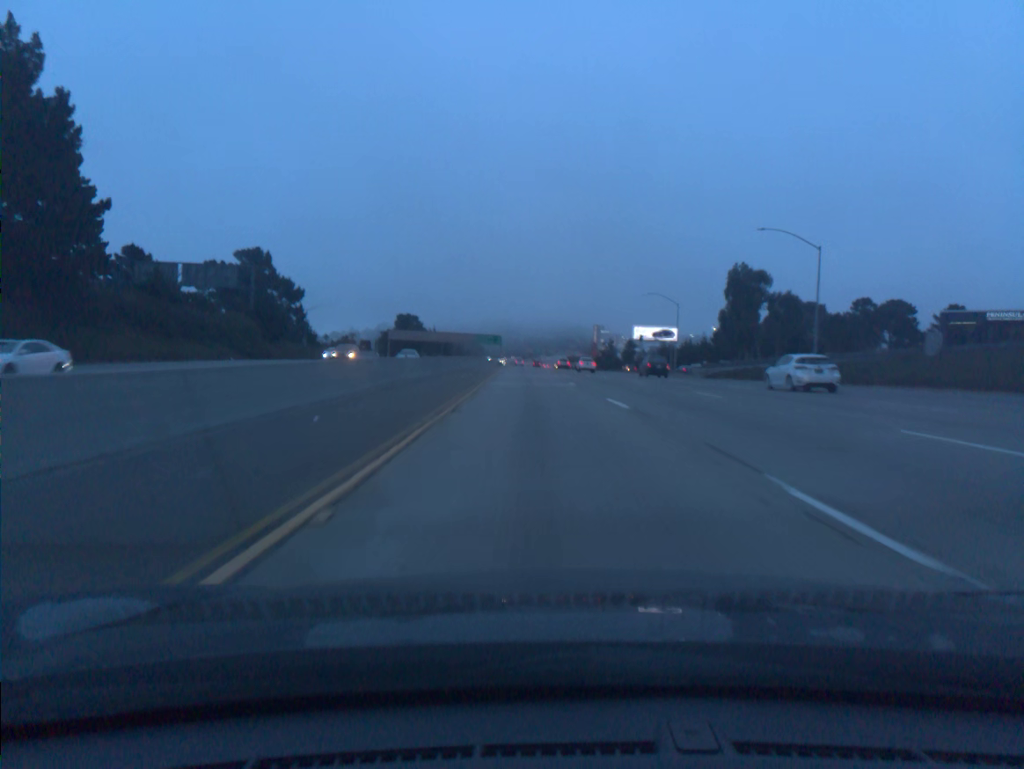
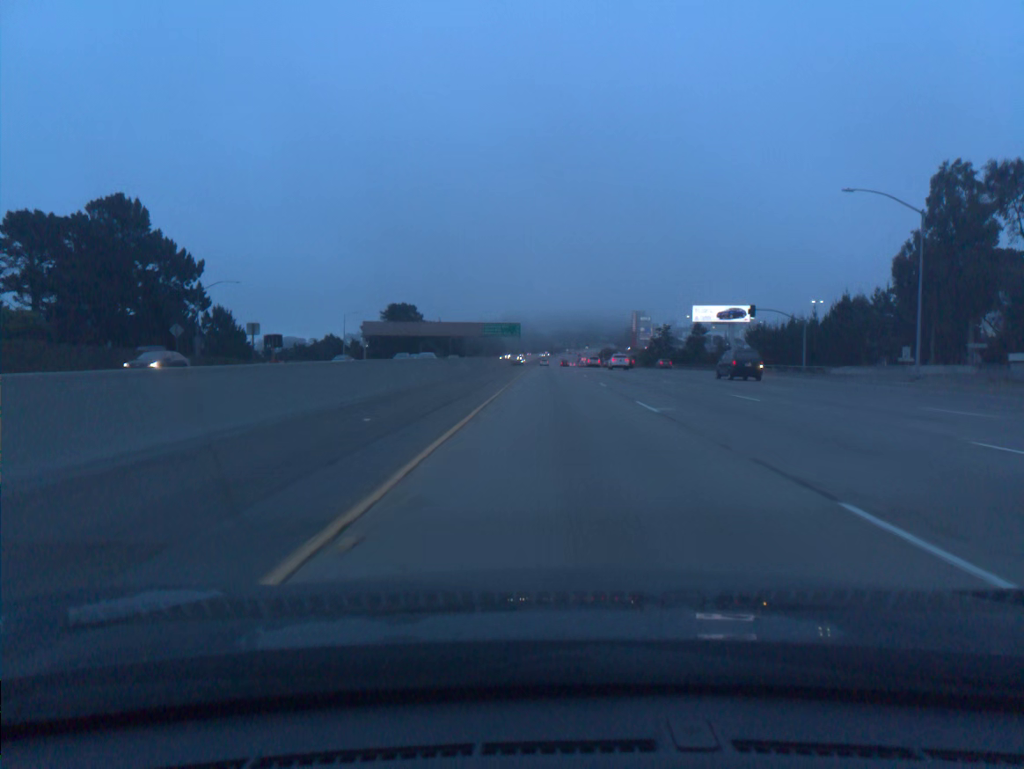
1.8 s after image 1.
(-1.6, +59.3) m; -2°
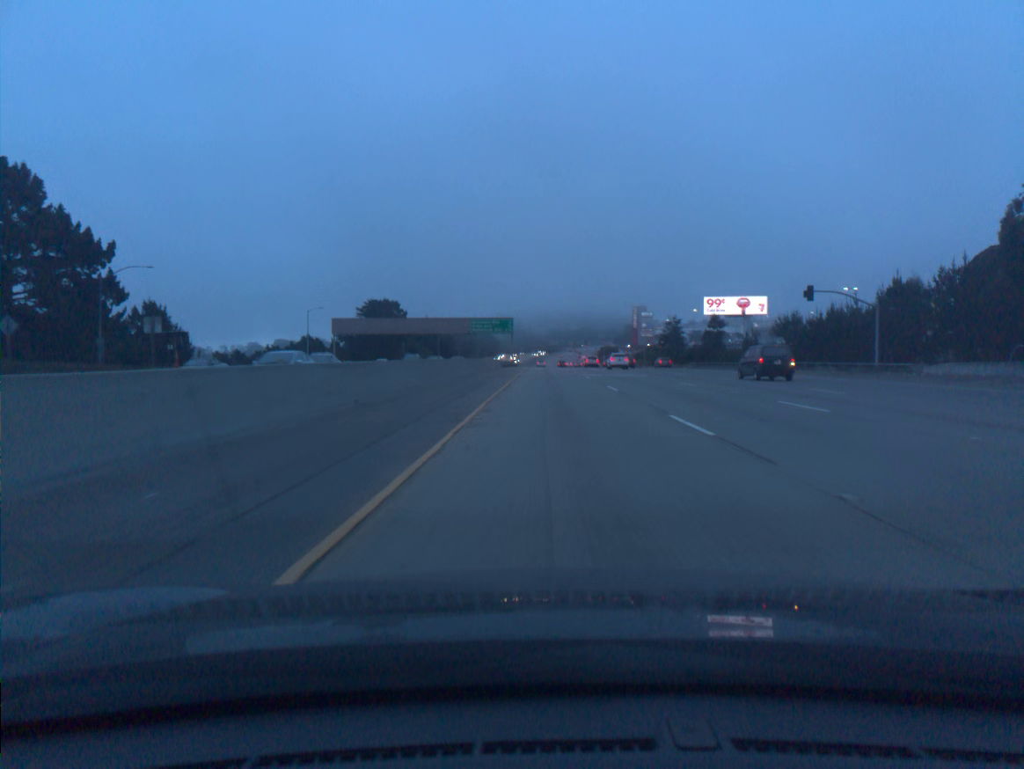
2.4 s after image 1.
(0.0, +19.8) m; 0°
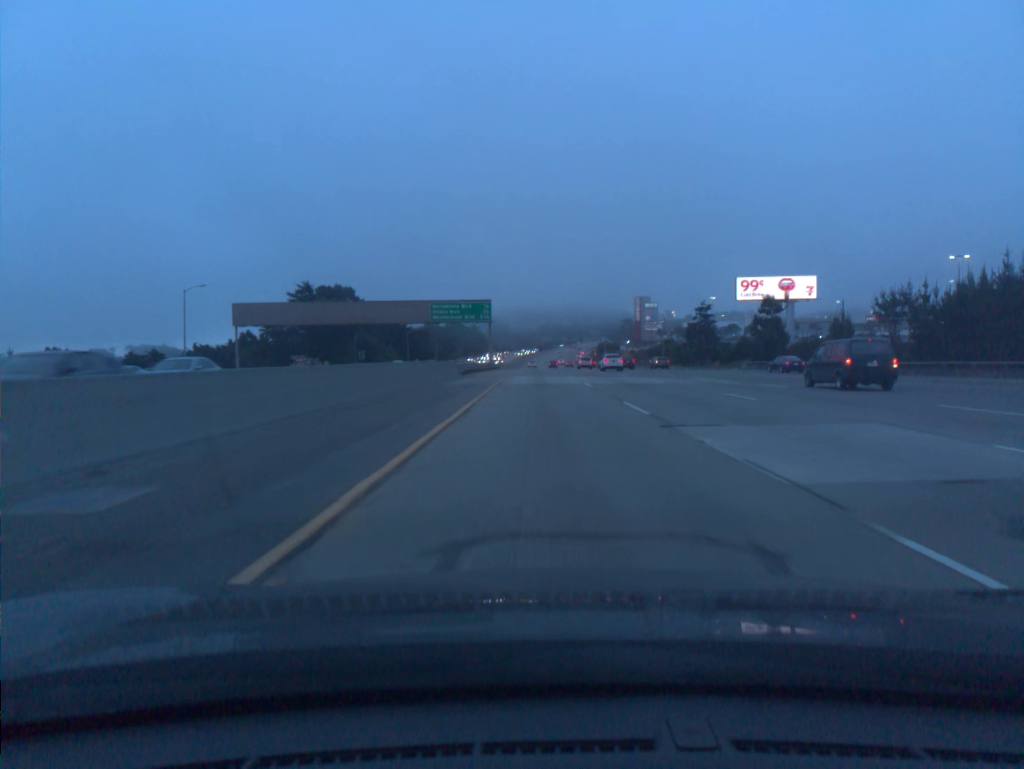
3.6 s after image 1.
(+0.3, +39.7) m; +1°
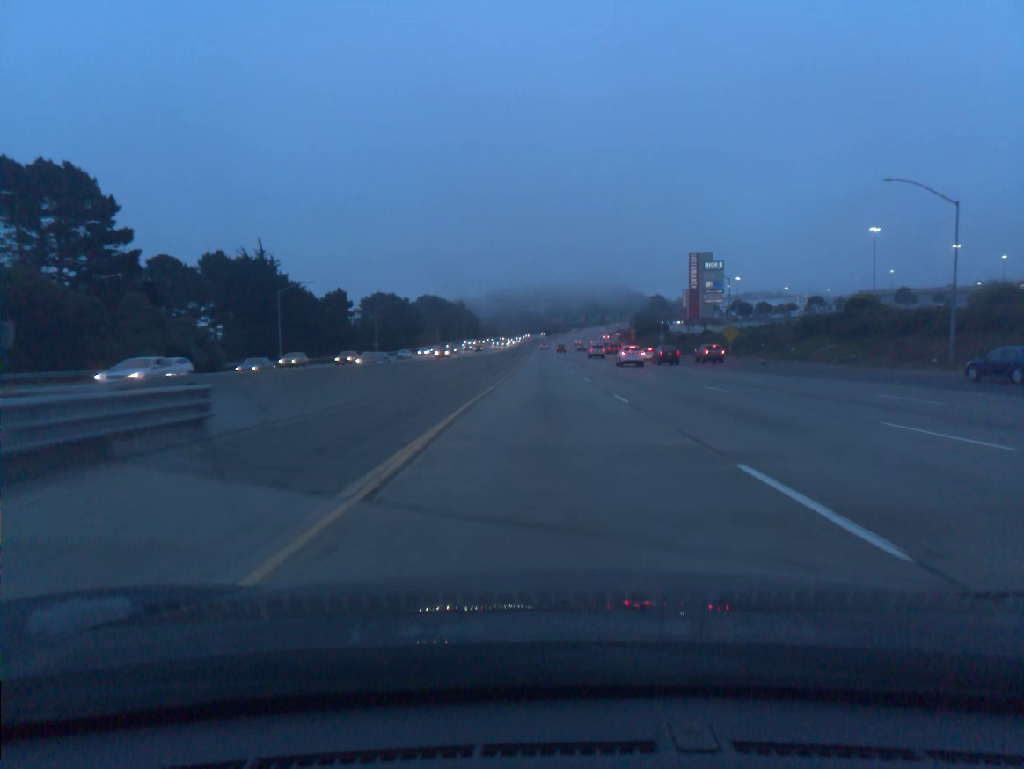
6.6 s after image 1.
(-0.7, +99.1) m; -1°
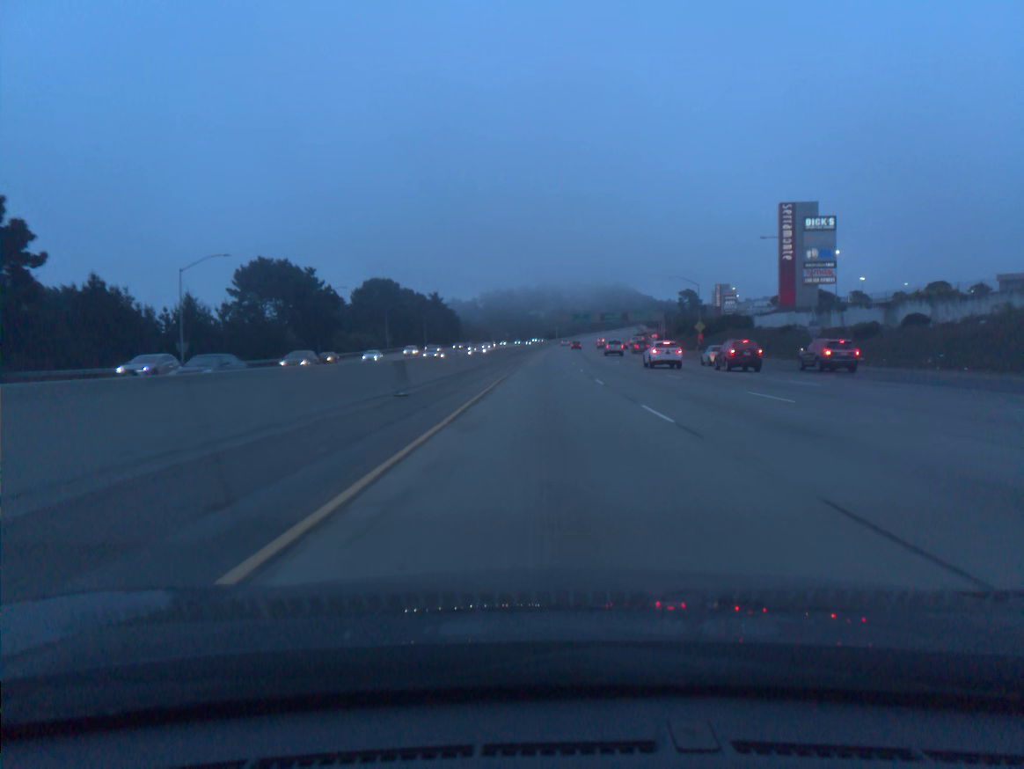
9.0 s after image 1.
(0.0, +79.1) m; 0°
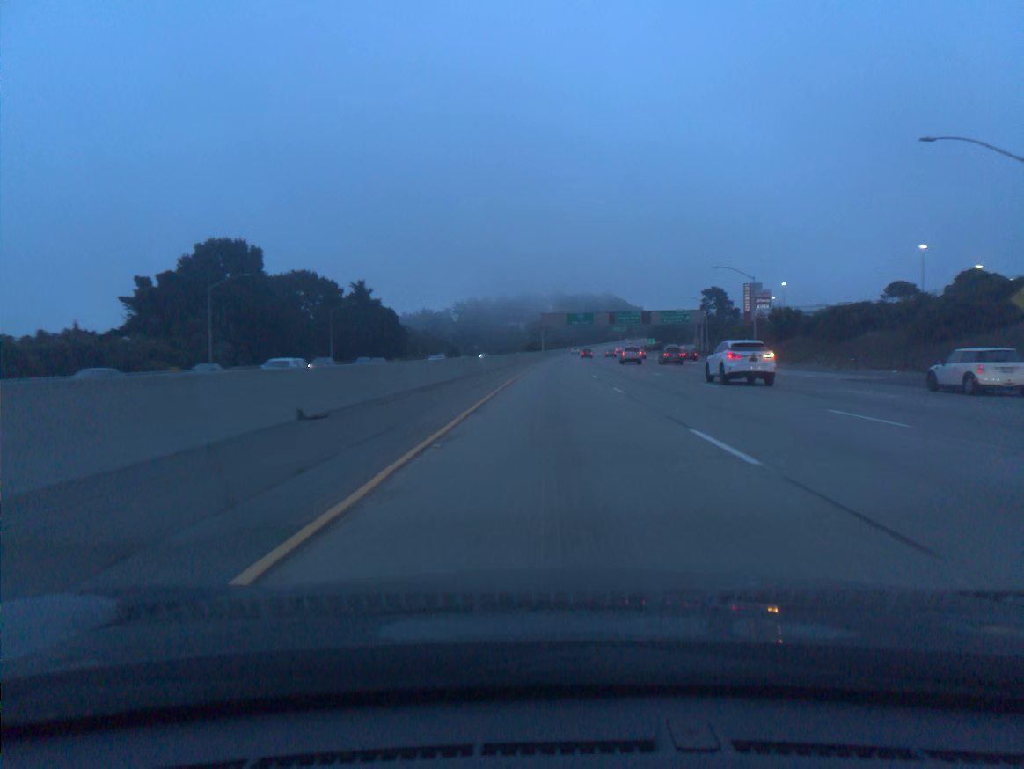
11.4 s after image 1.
(+0.6, +78.5) m; +1°
